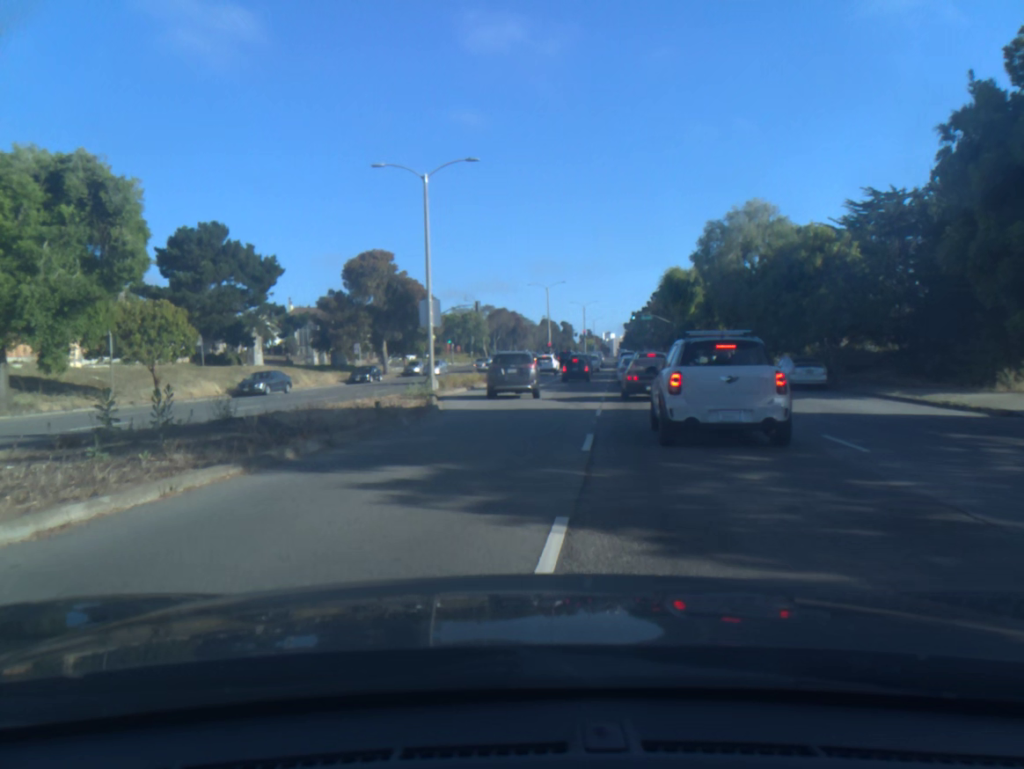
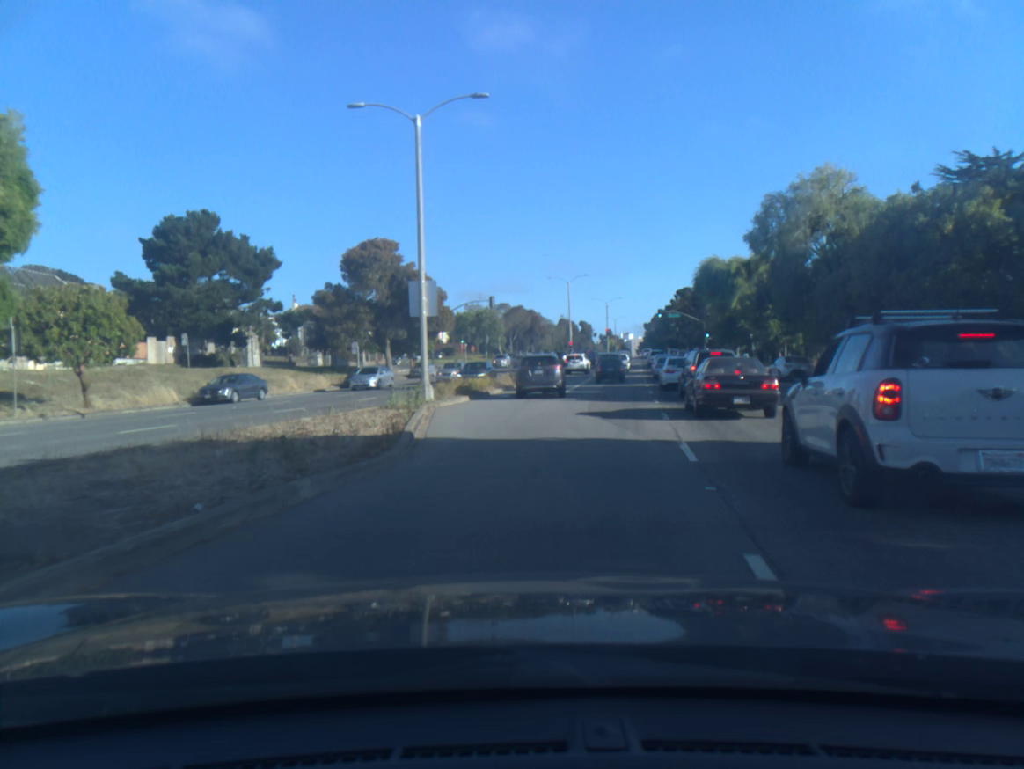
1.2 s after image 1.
(-0.1, +8.1) m; -1°
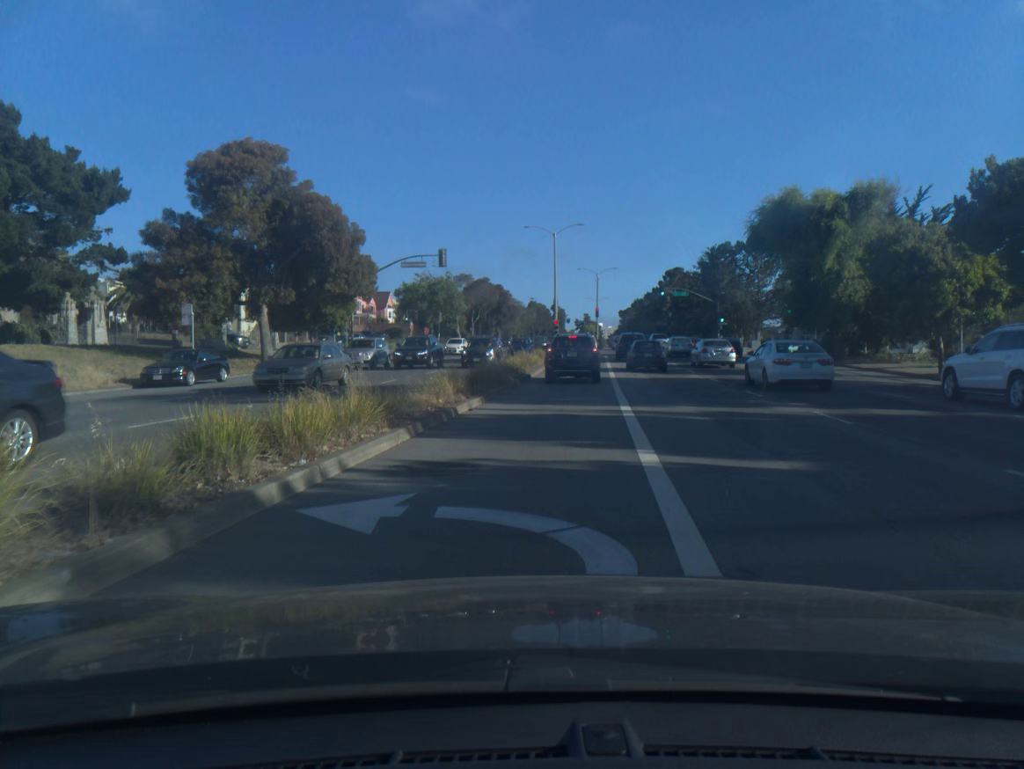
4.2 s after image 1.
(+0.1, +25.6) m; +3°
